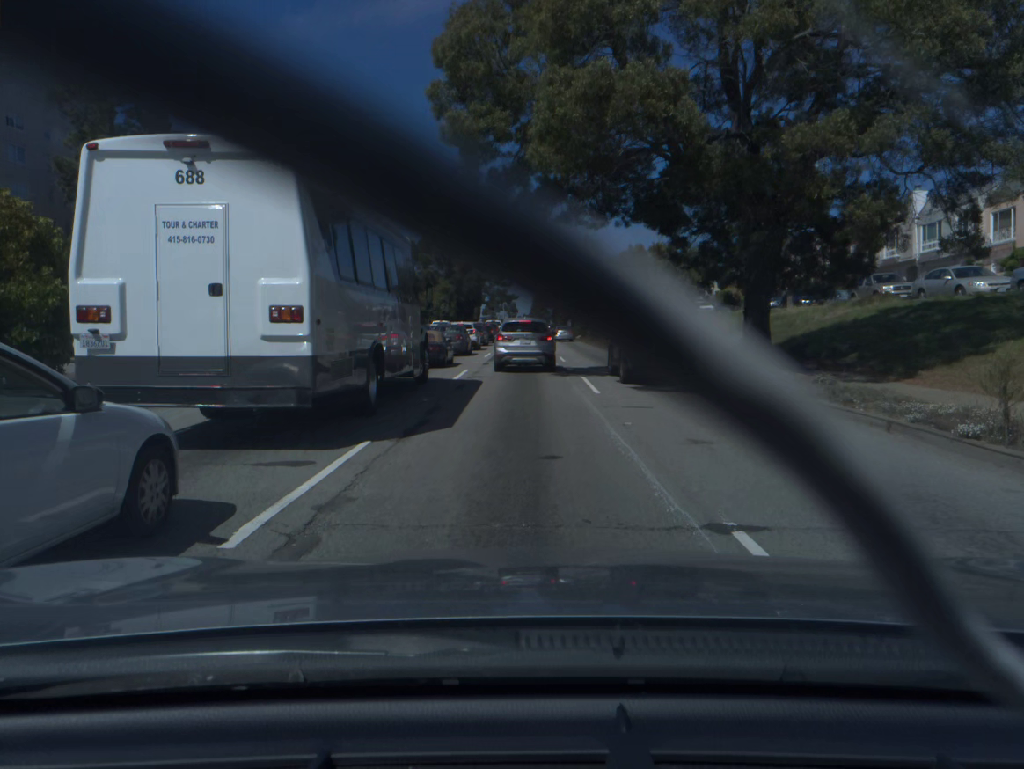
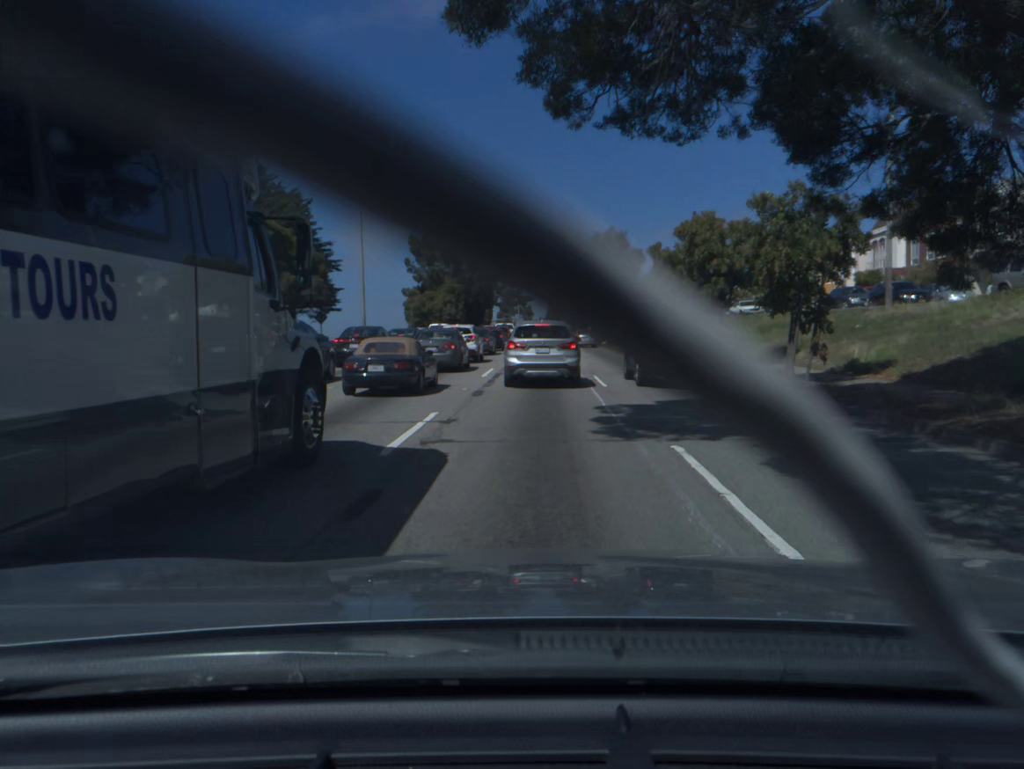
(-0.1, +11.3) m; -1°
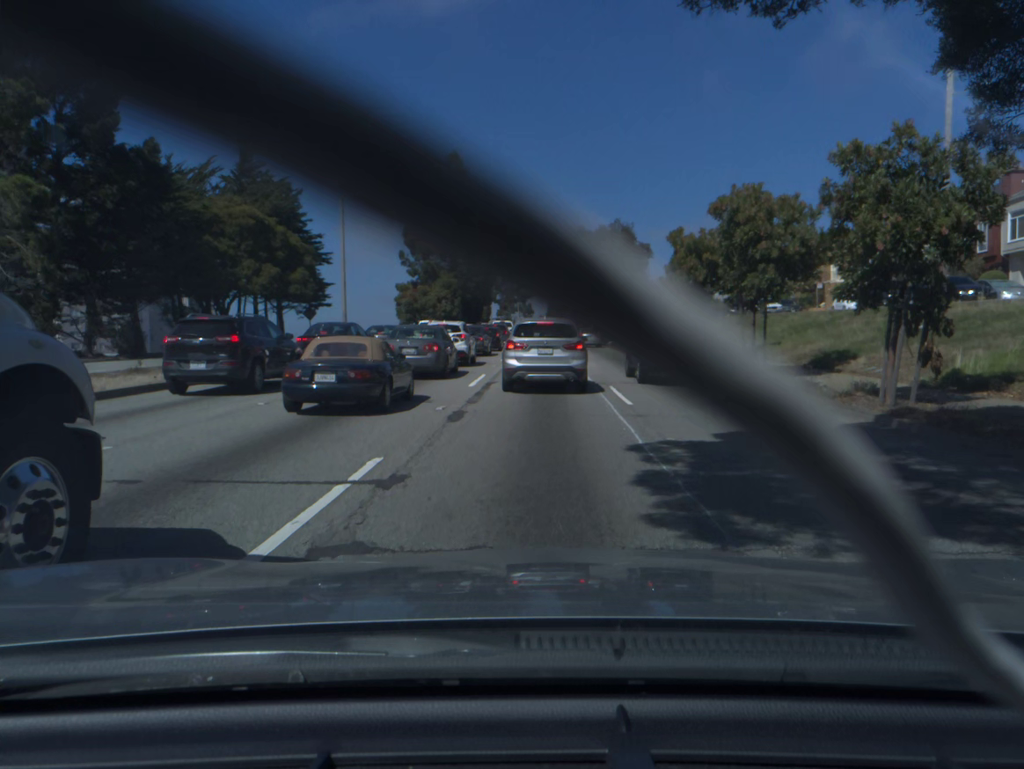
(0.0, +4.9) m; 0°
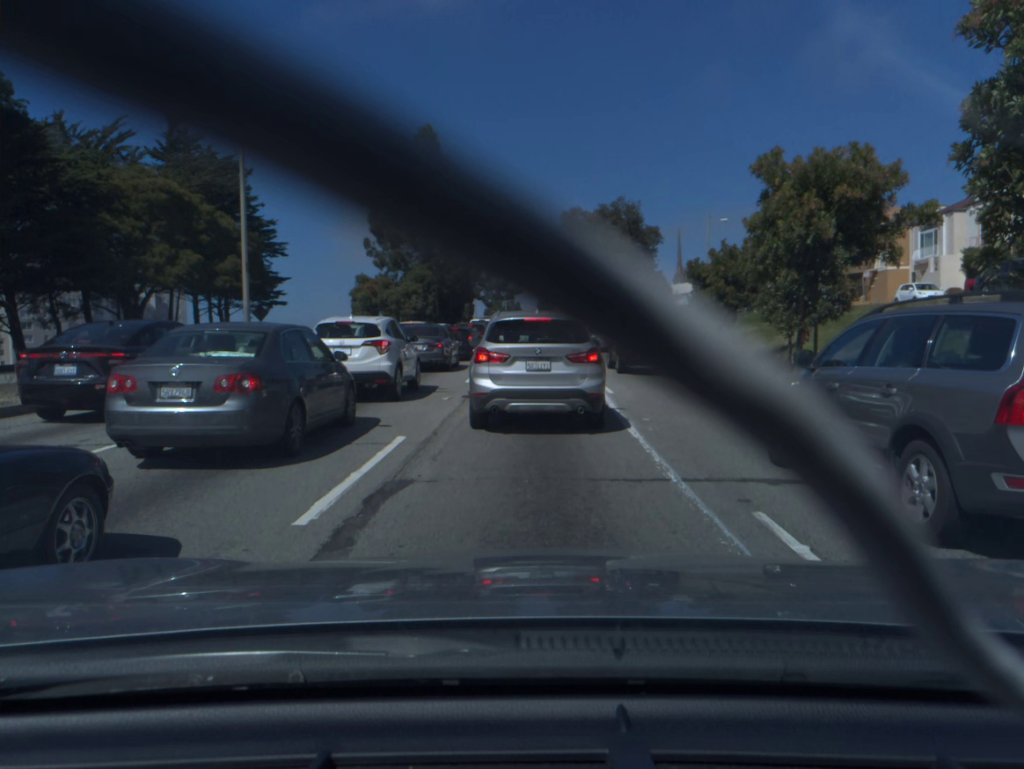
(+0.1, +13.0) m; +1°
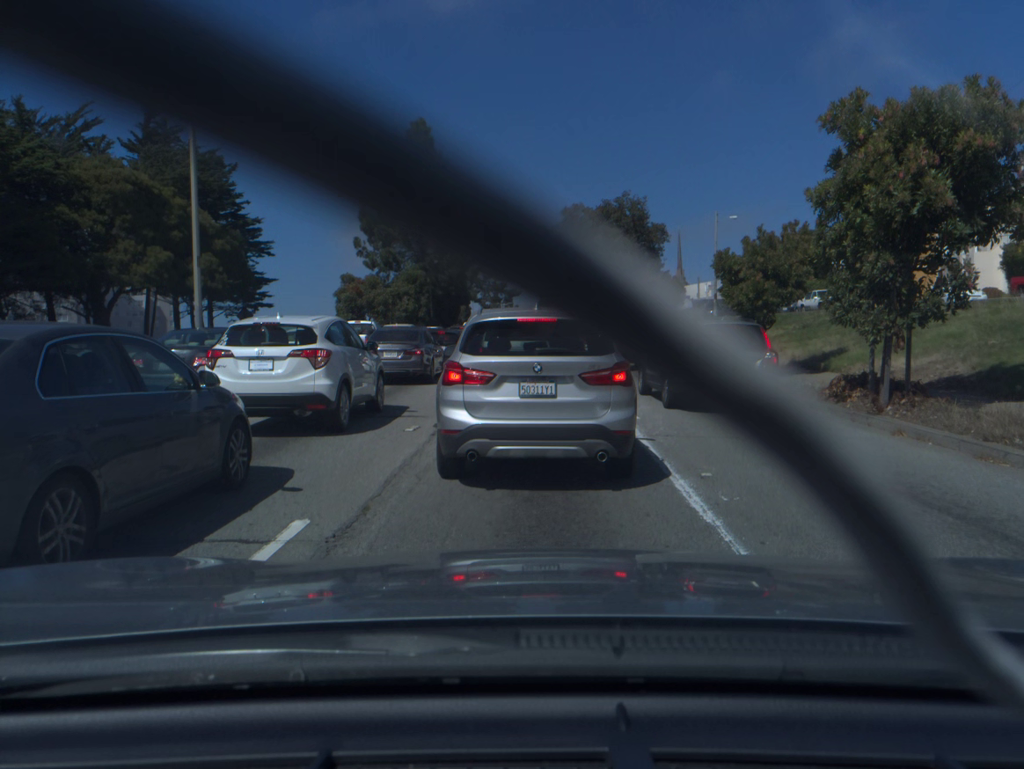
(0.0, +4.3) m; -1°
